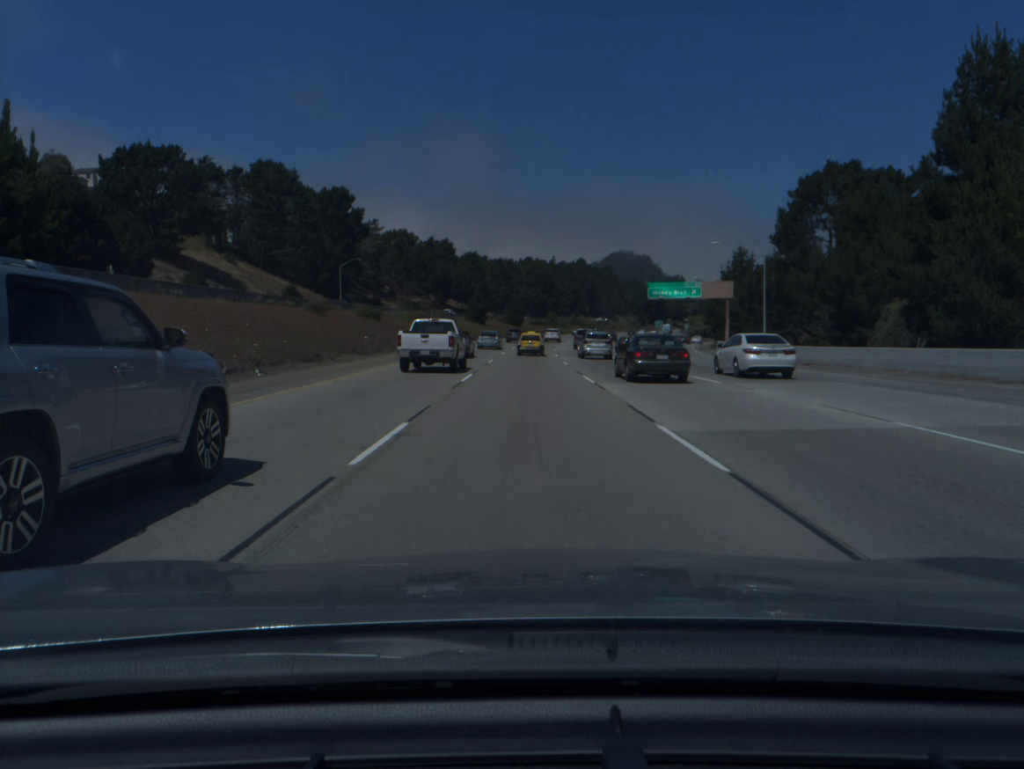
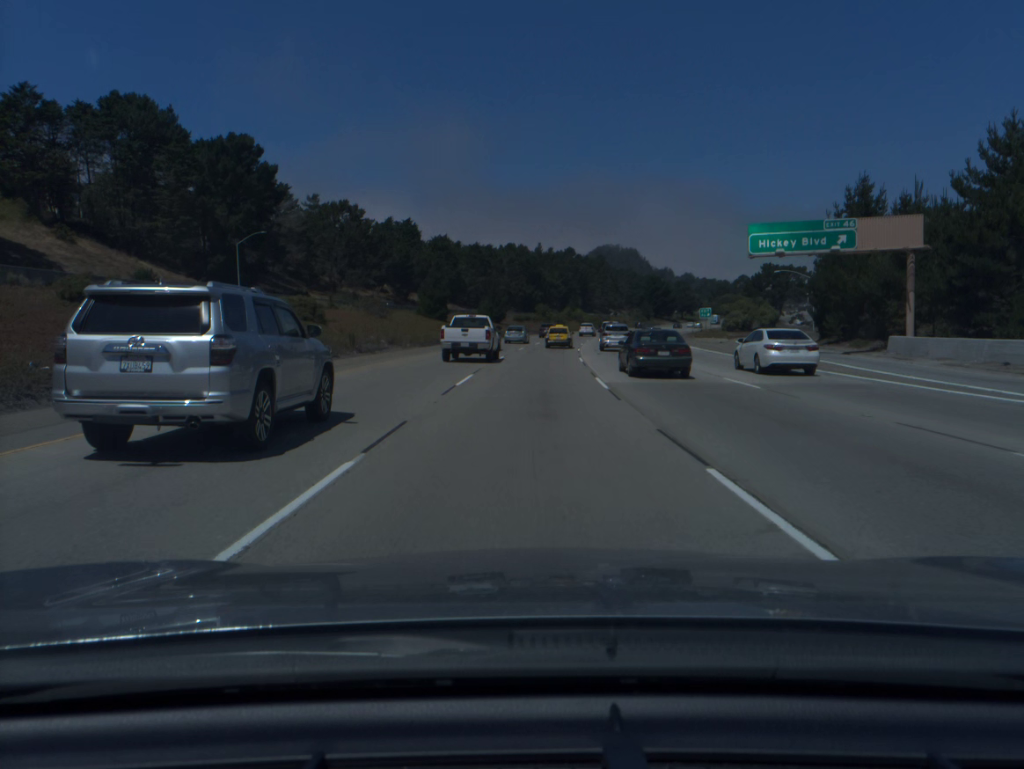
(+0.3, +47.6) m; +1°
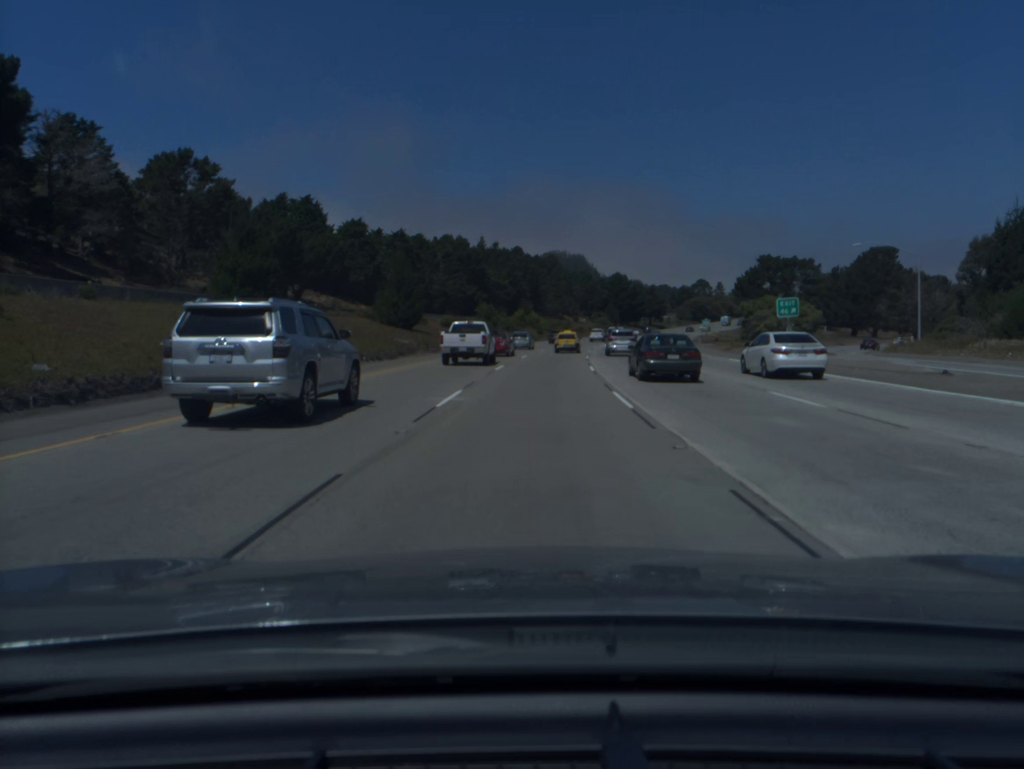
(+1.4, +47.8) m; +4°
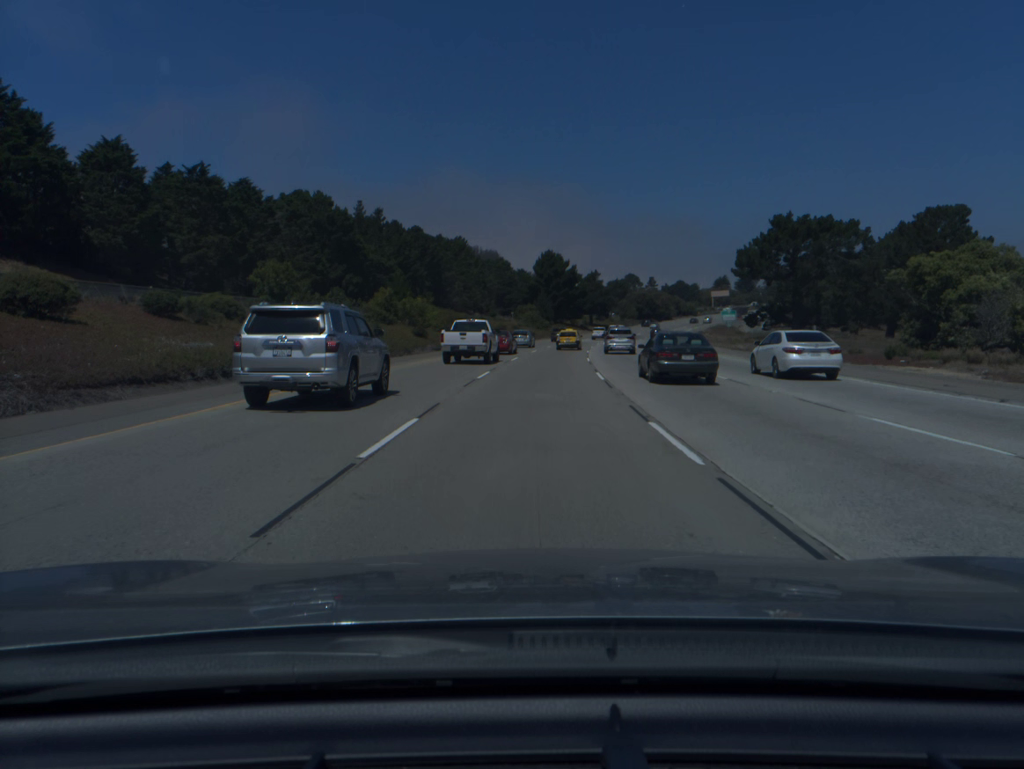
(+3.6, +64.6) m; +6°
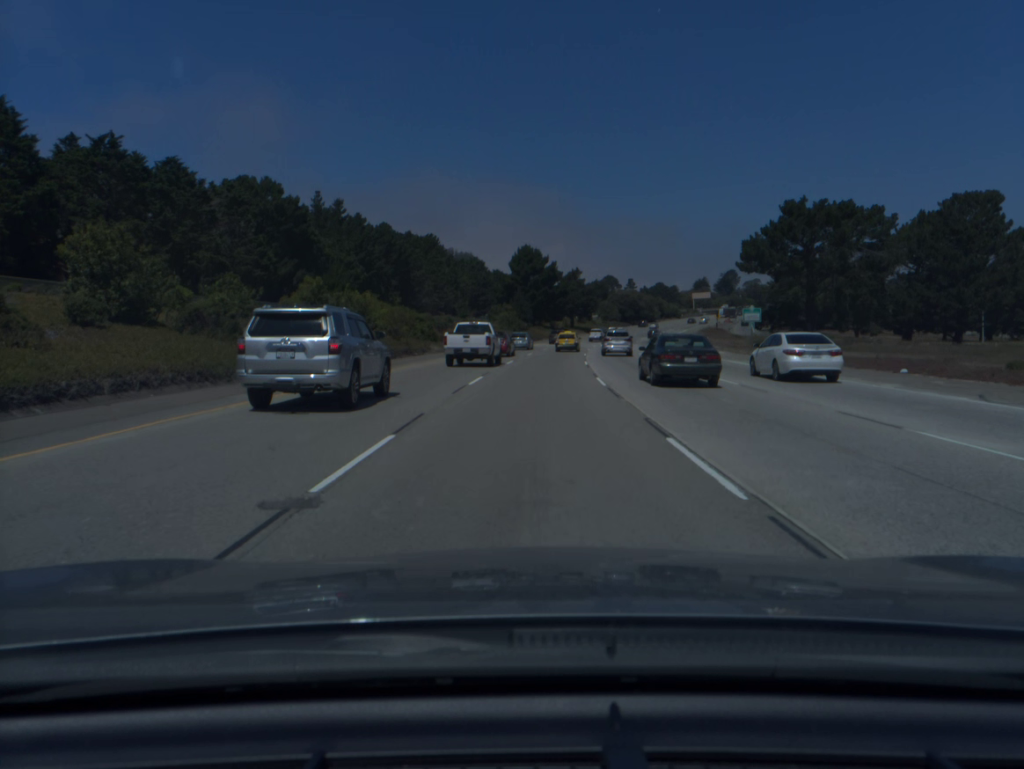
(+0.2, +16.3) m; +2°
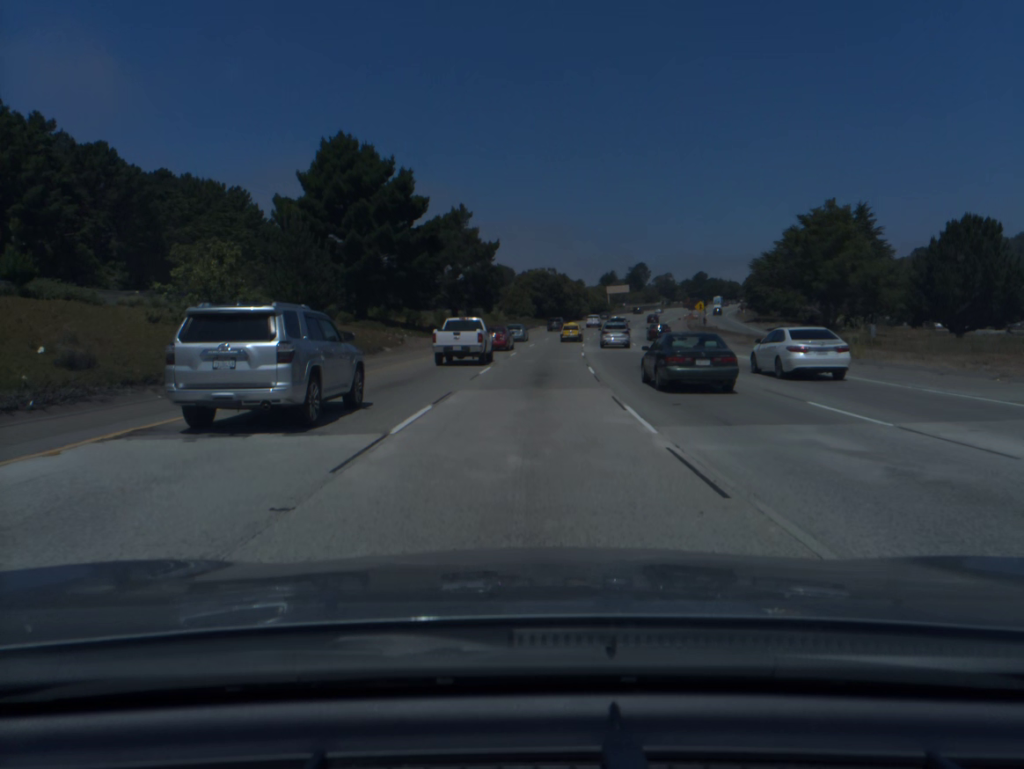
(+5.7, +83.0) m; +8°
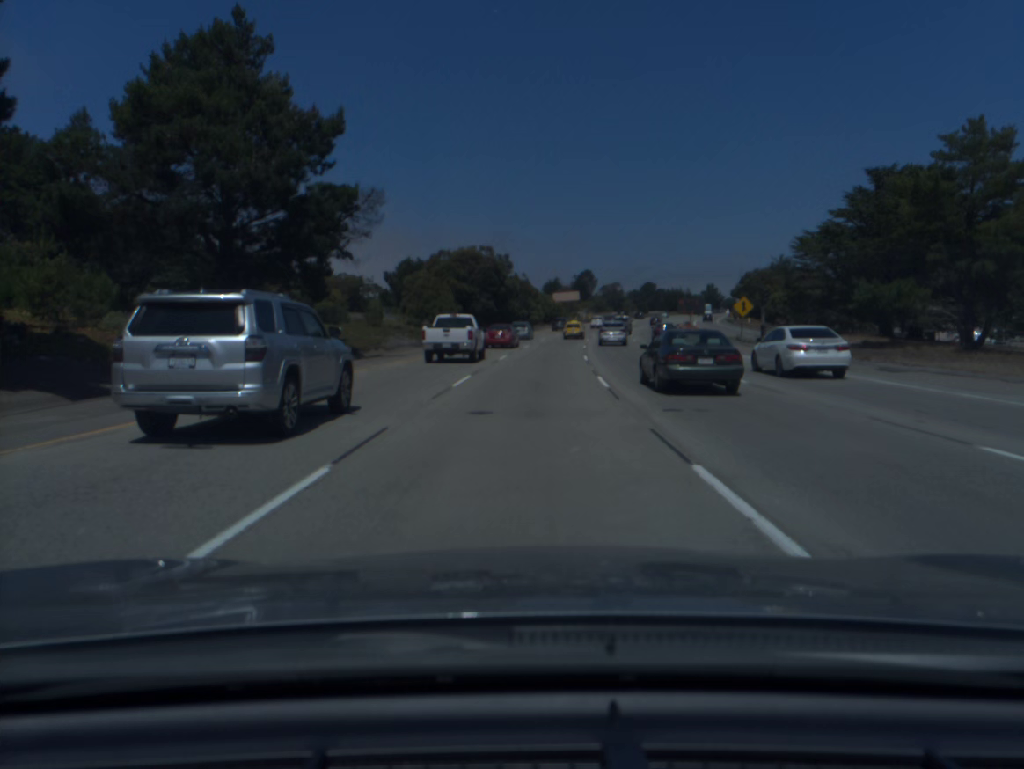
(+2.0, +50.3) m; +4°
